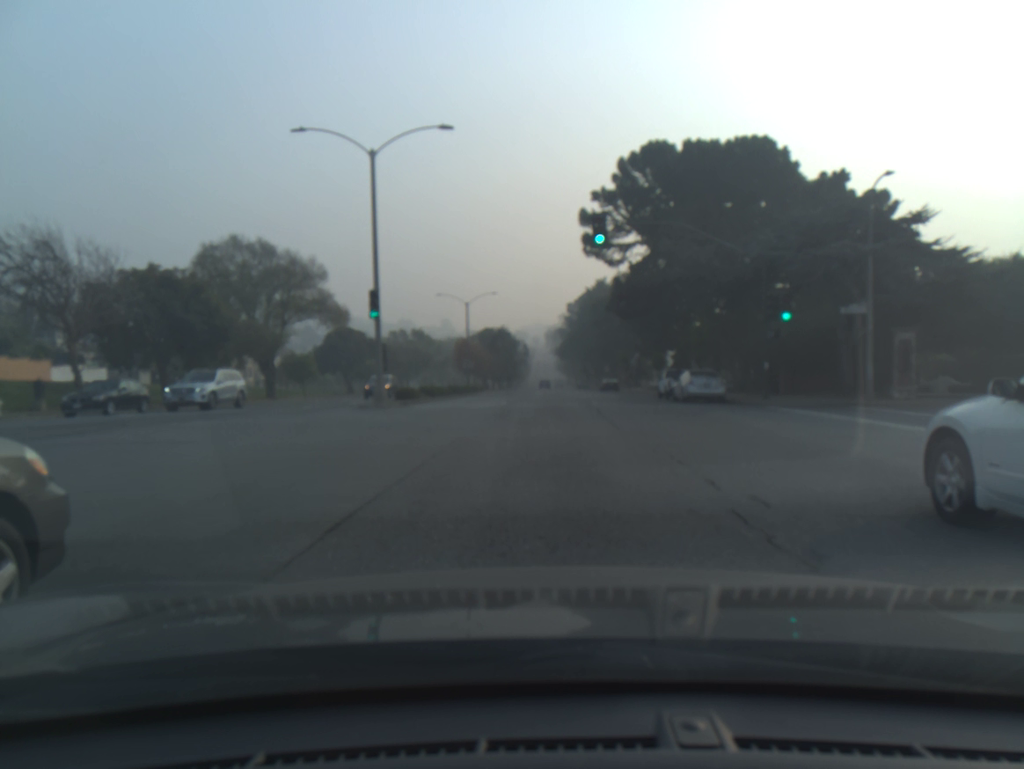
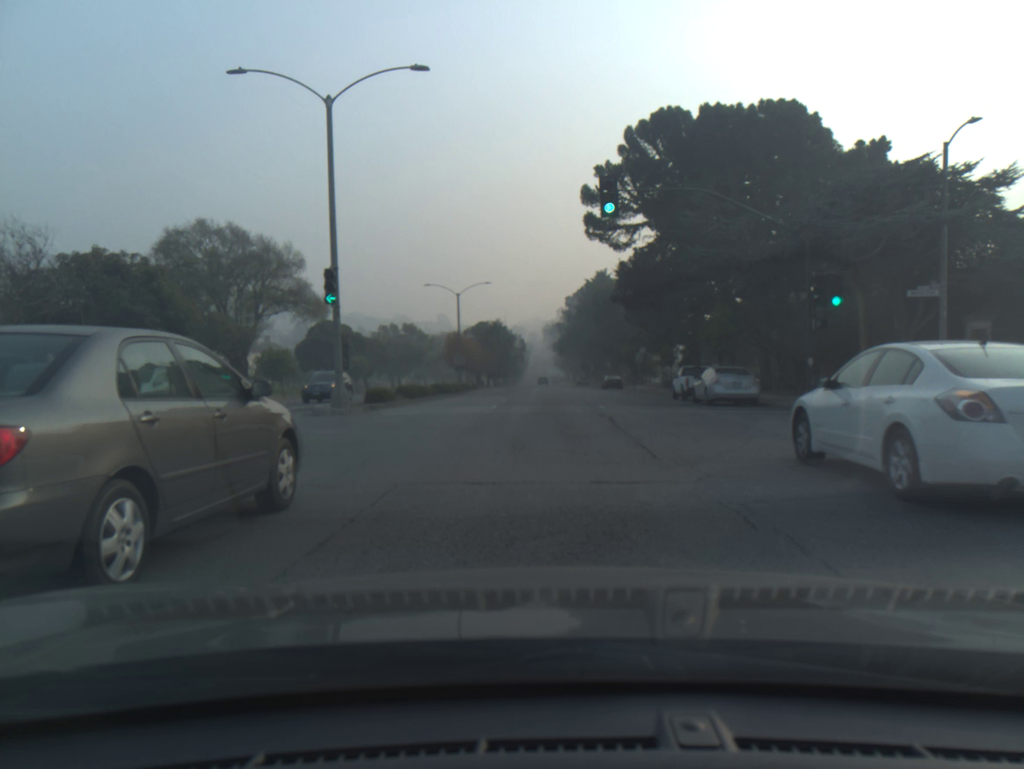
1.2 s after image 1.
(0.0, +5.1) m; 0°
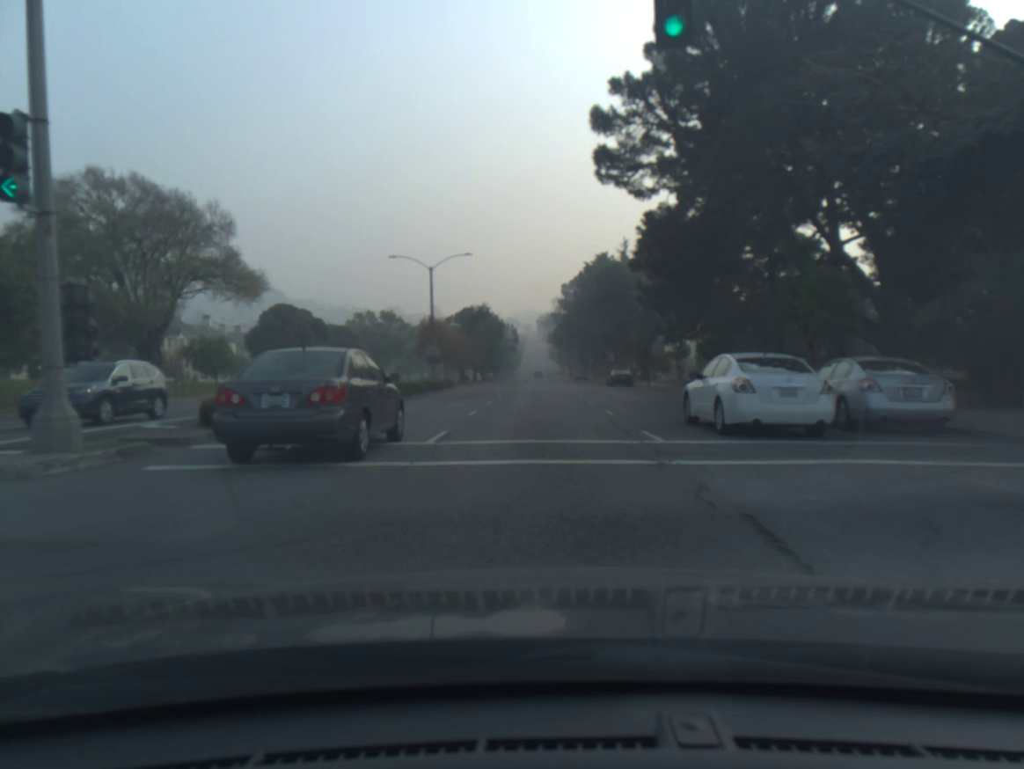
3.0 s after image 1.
(+0.1, +13.2) m; +1°
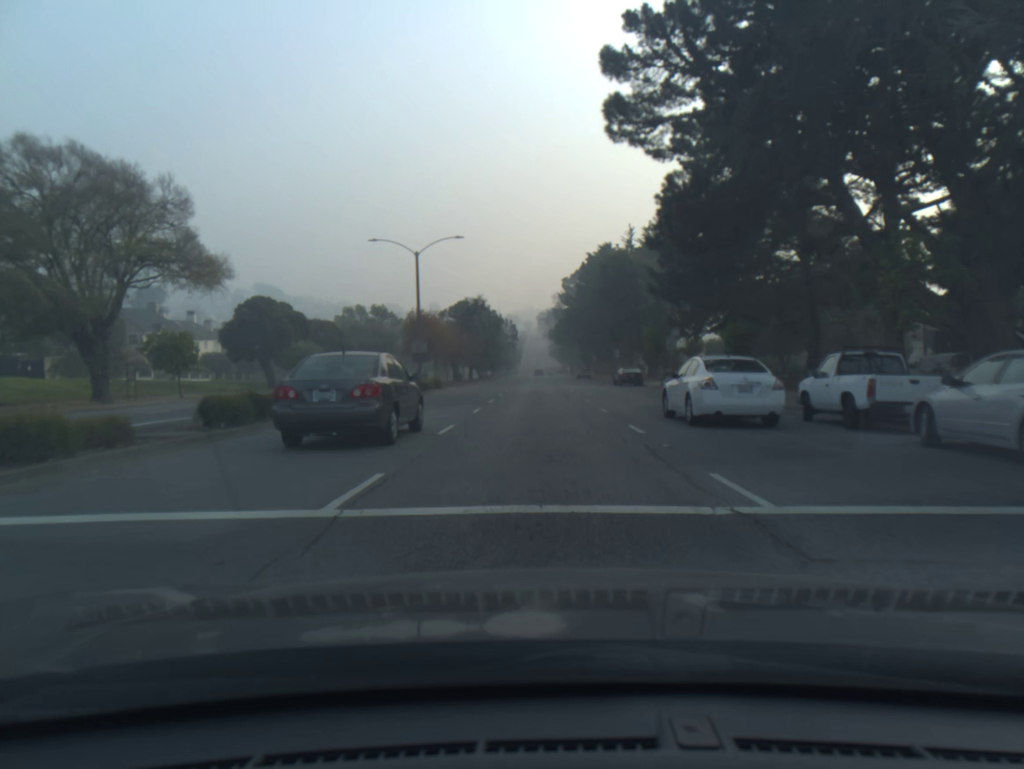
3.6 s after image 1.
(0.0, +5.8) m; 0°
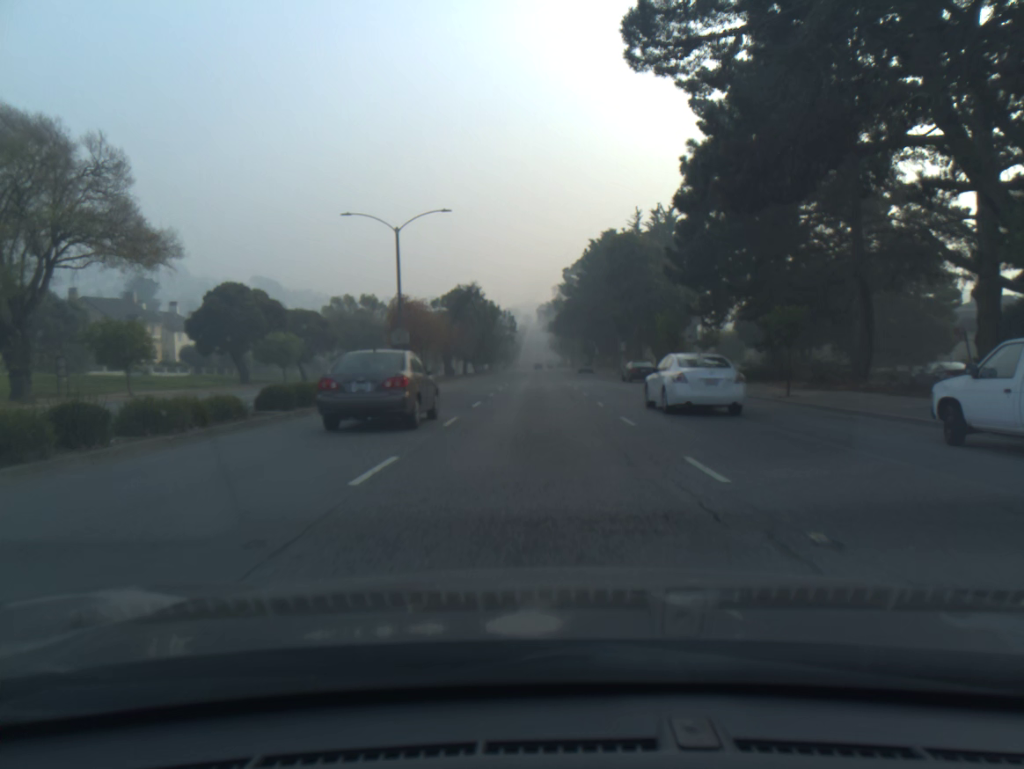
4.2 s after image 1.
(0.0, +6.4) m; 0°
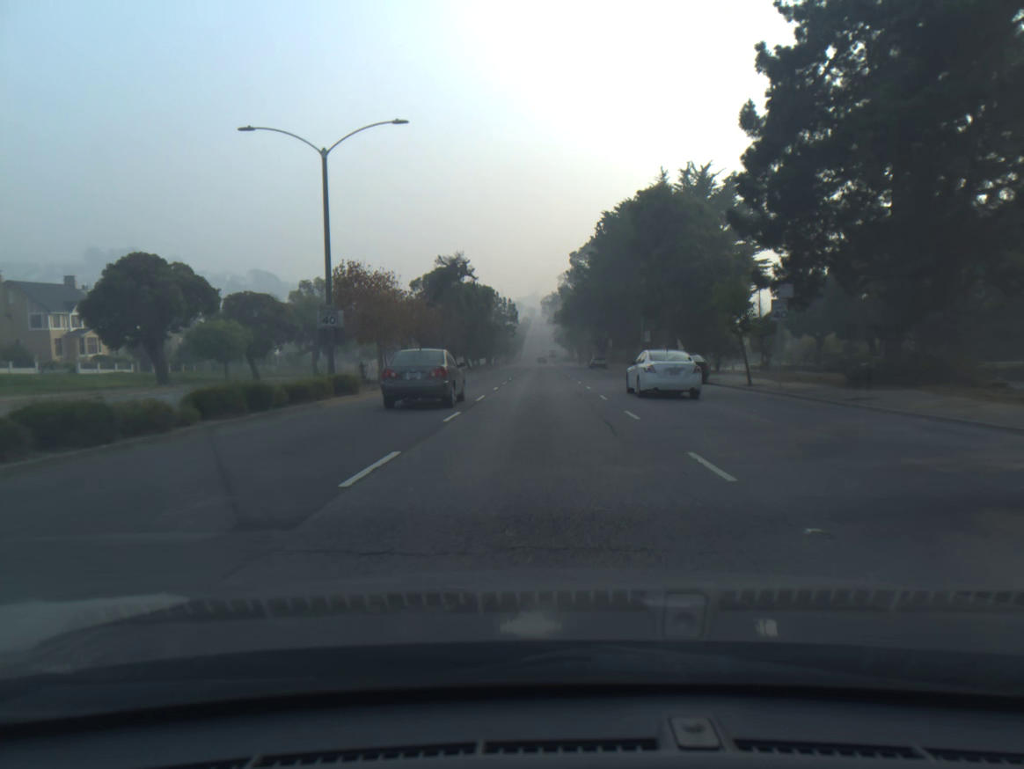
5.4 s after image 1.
(-0.1, +14.4) m; -1°
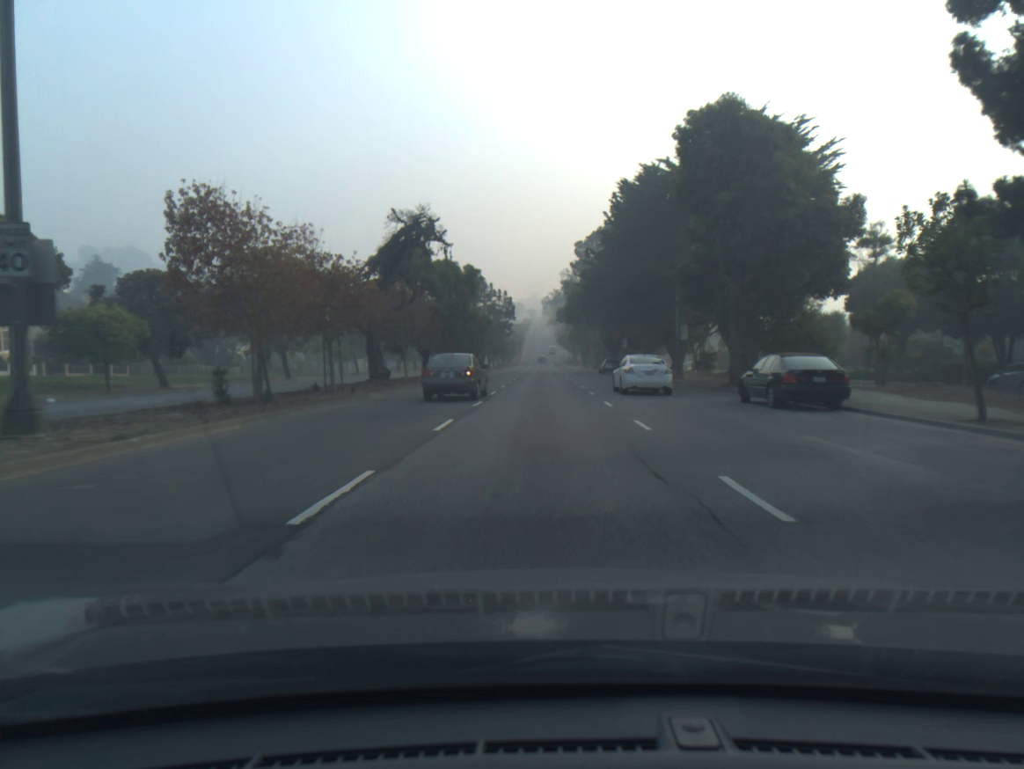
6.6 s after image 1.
(0.0, +16.4) m; 0°
